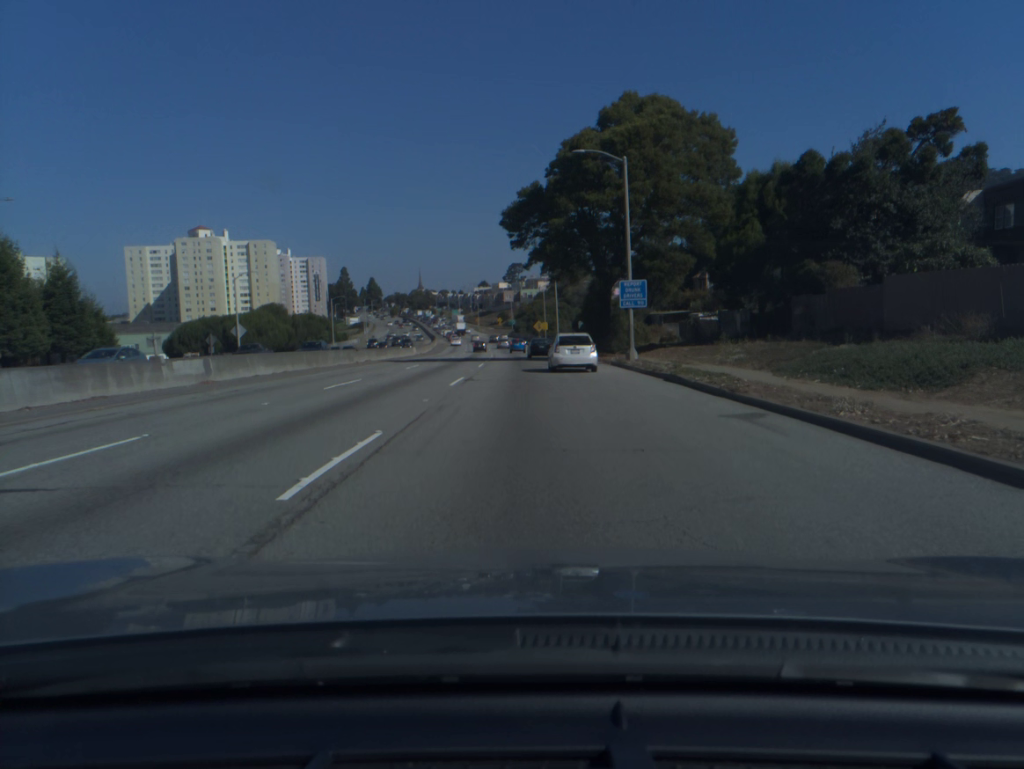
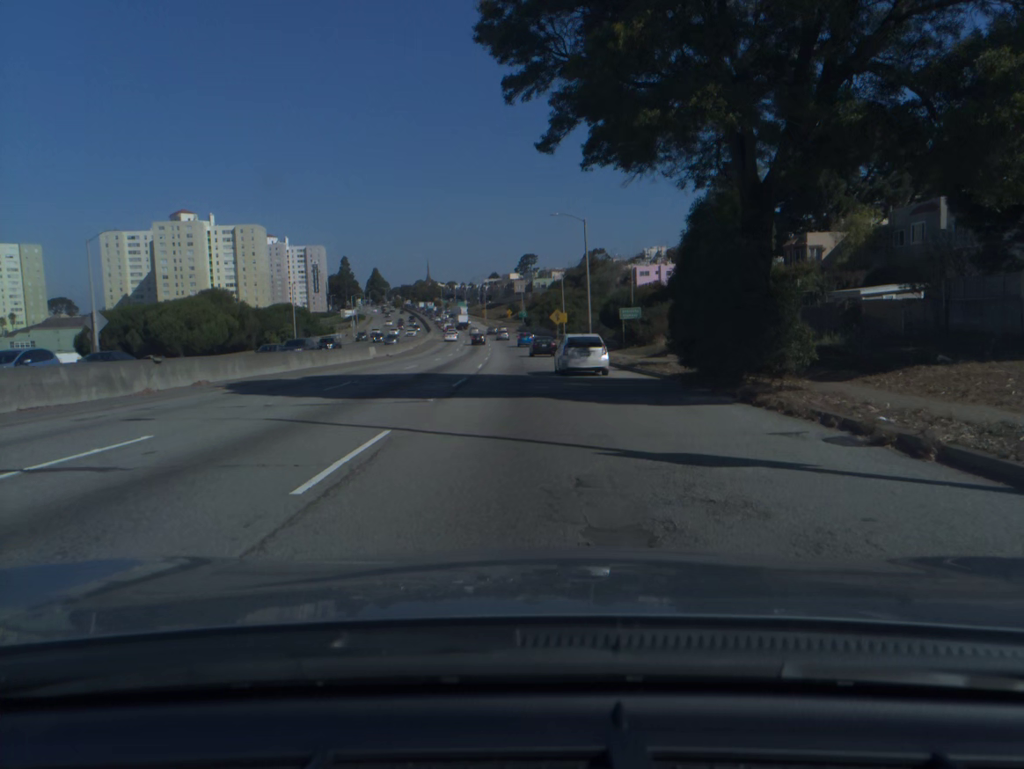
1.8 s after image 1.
(-0.3, +29.8) m; -1°
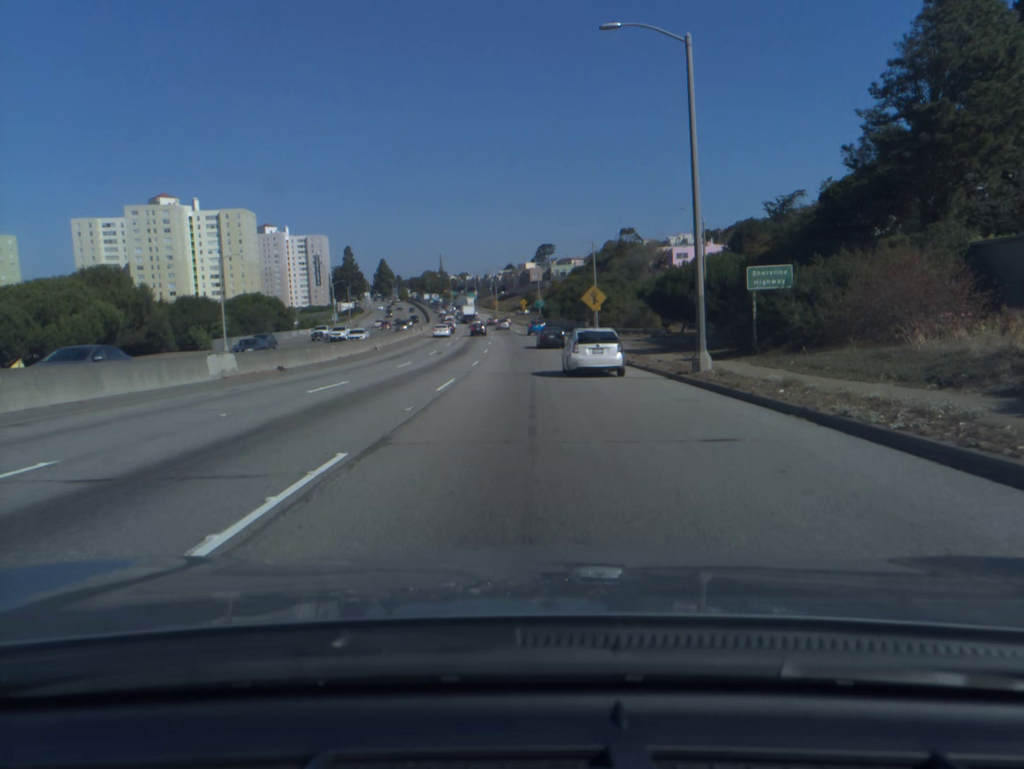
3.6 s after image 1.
(-0.2, +31.5) m; -1°
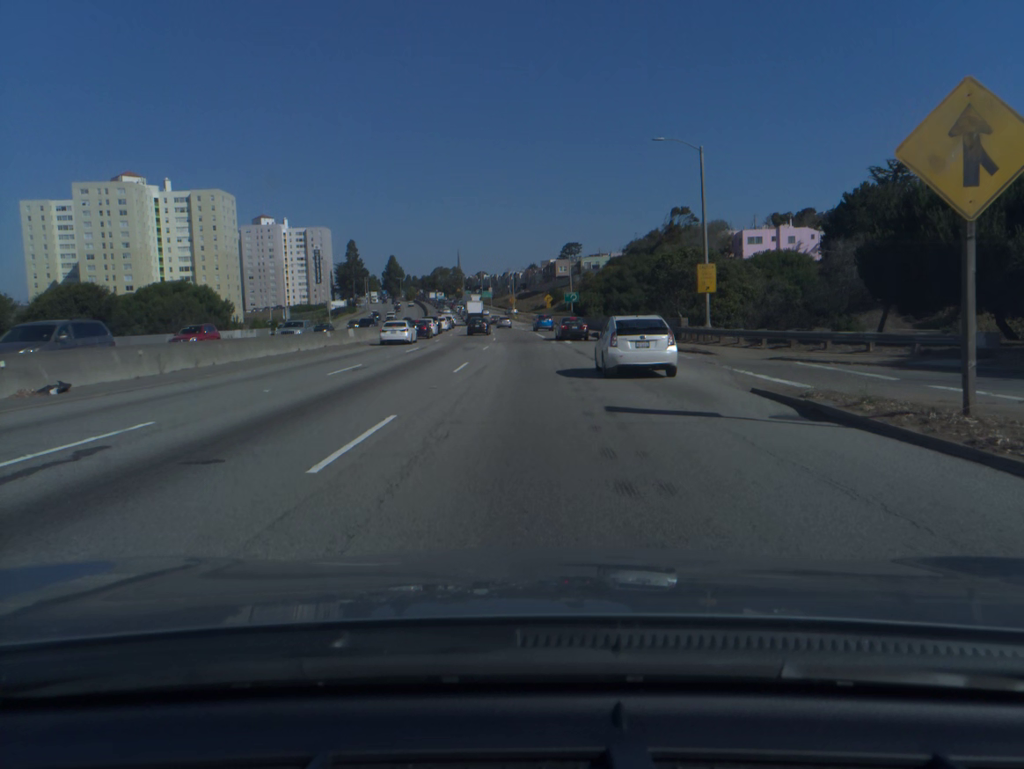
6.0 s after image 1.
(-0.7, +42.1) m; -2°
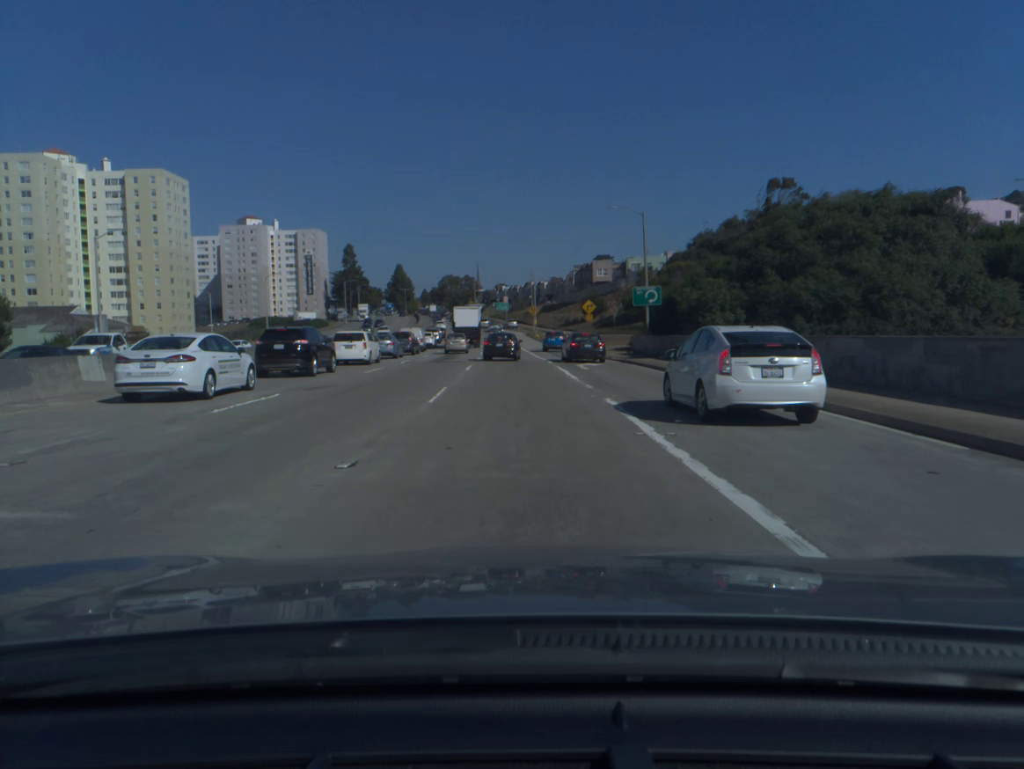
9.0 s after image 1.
(-0.7, +51.8) m; -2°
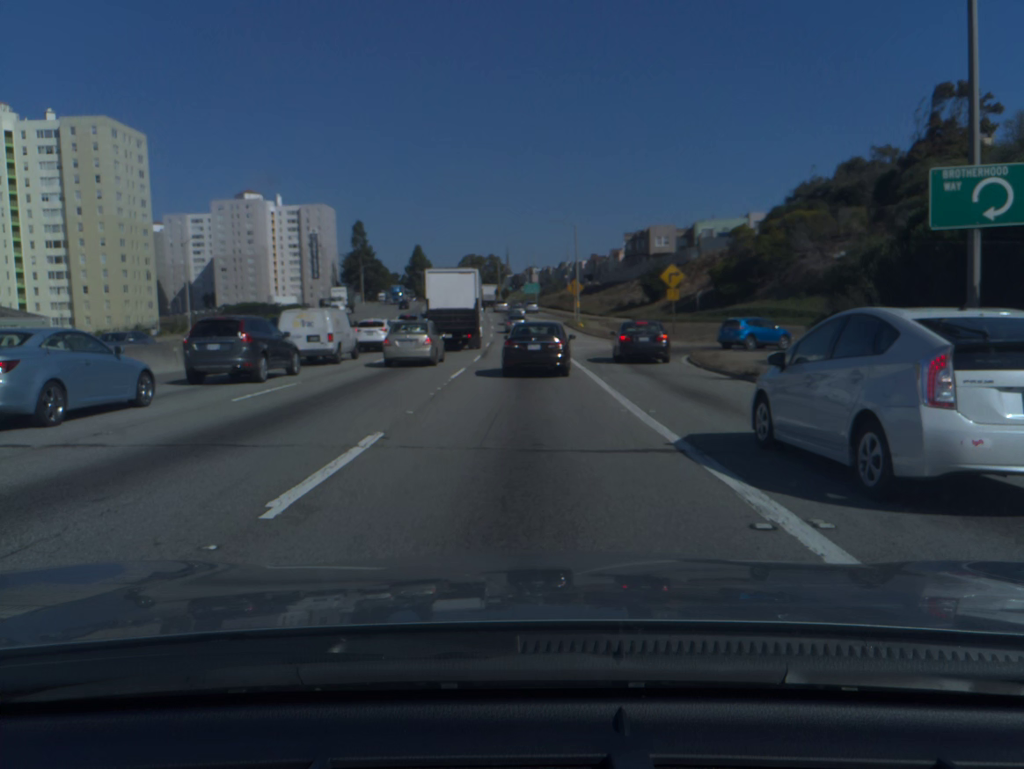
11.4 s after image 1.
(-0.6, +36.4) m; -2°
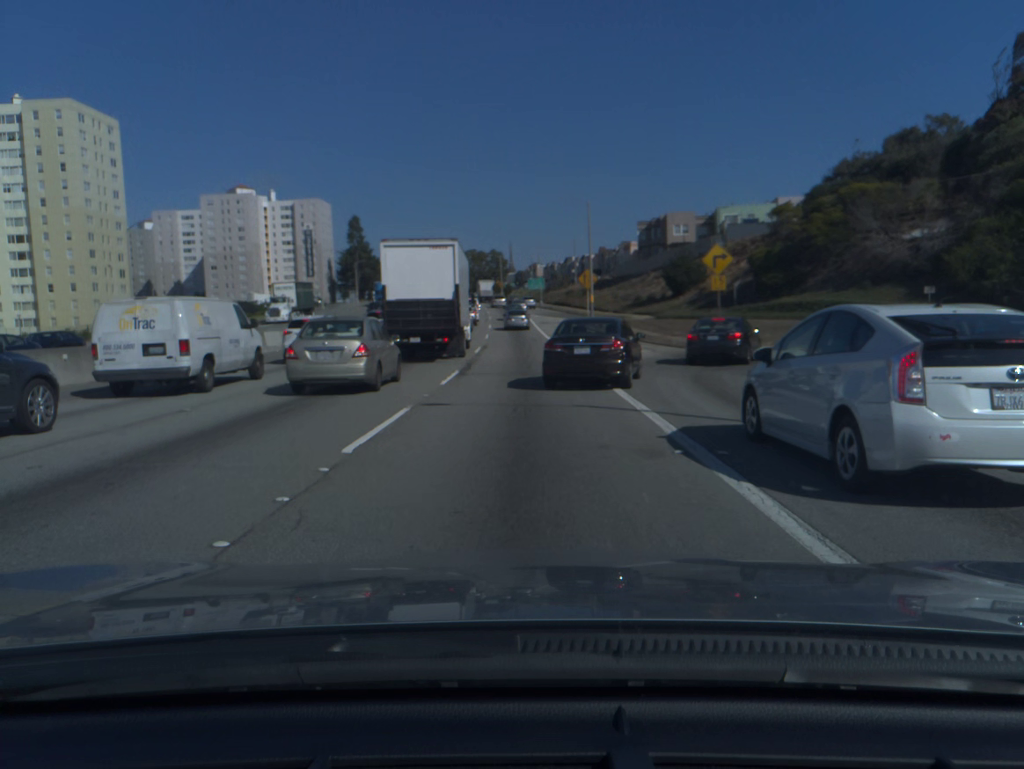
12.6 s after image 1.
(0.0, +12.3) m; 0°
